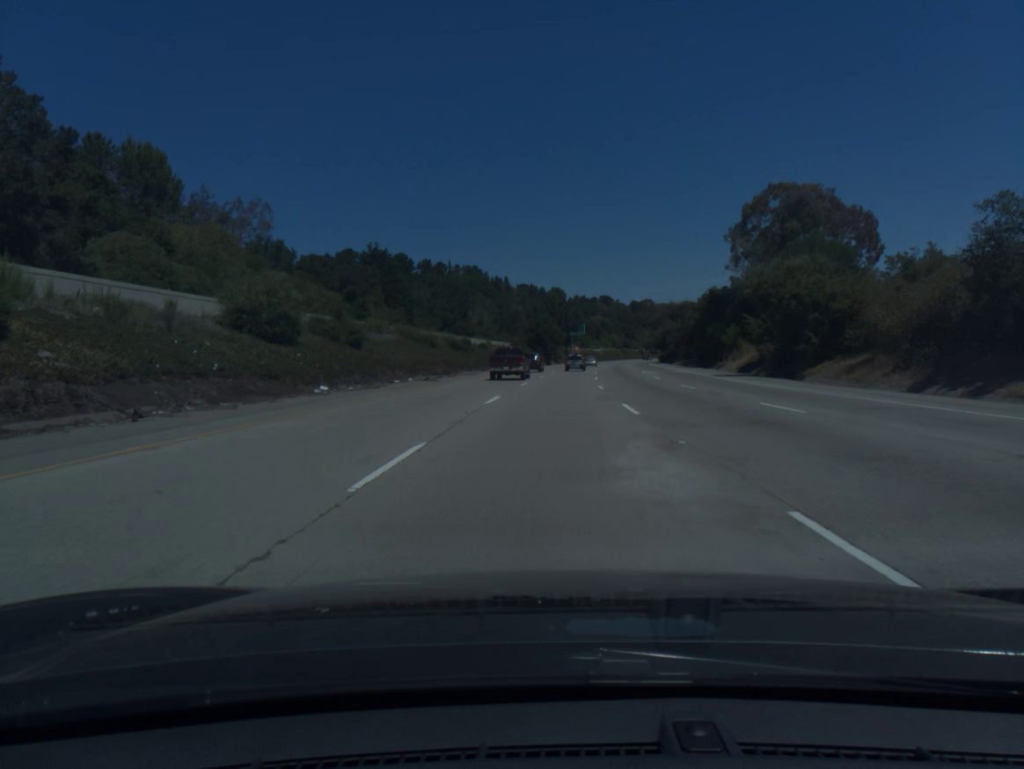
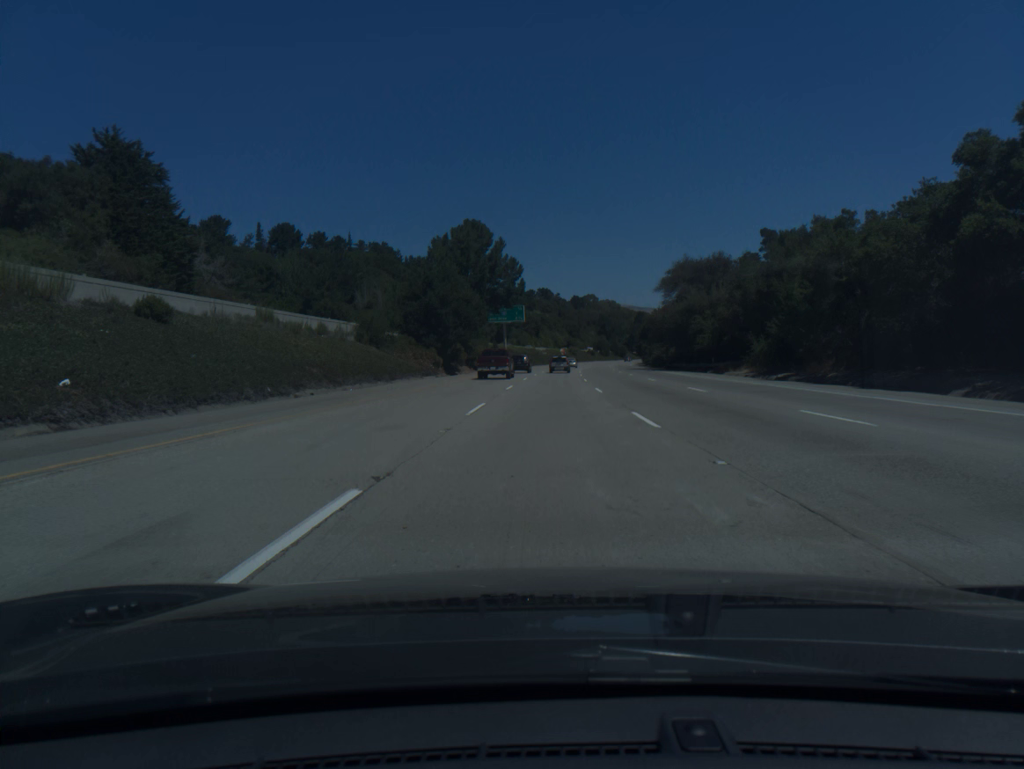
(+3.3, +76.5) m; +5°
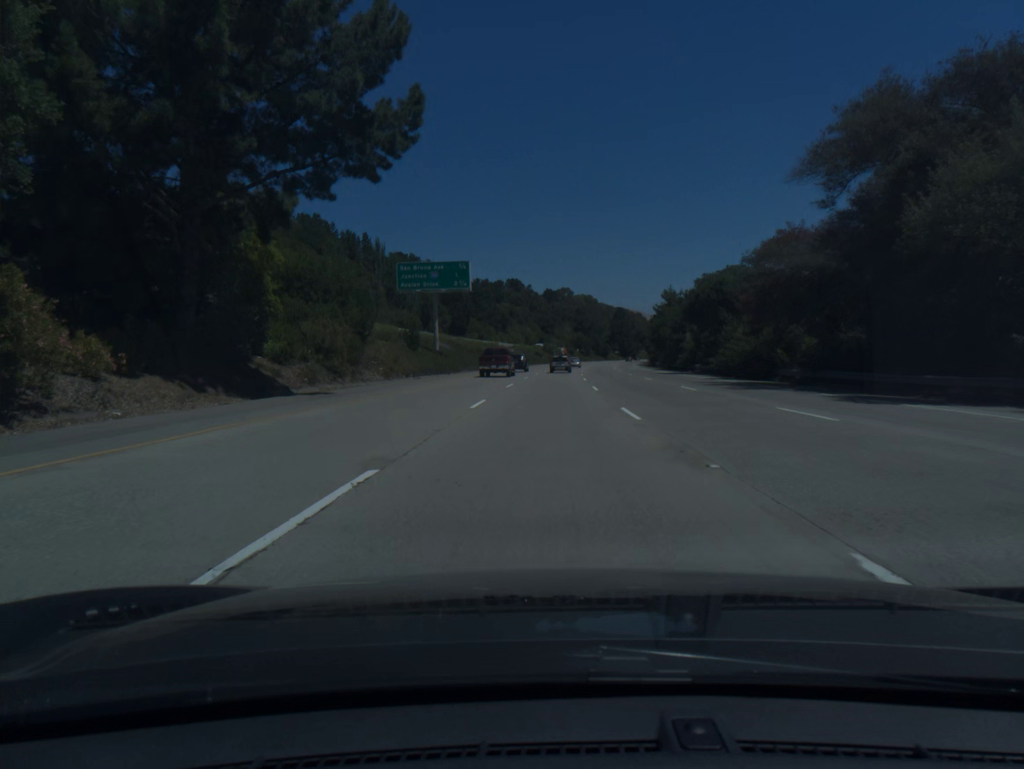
(+1.1, +57.4) m; +2°
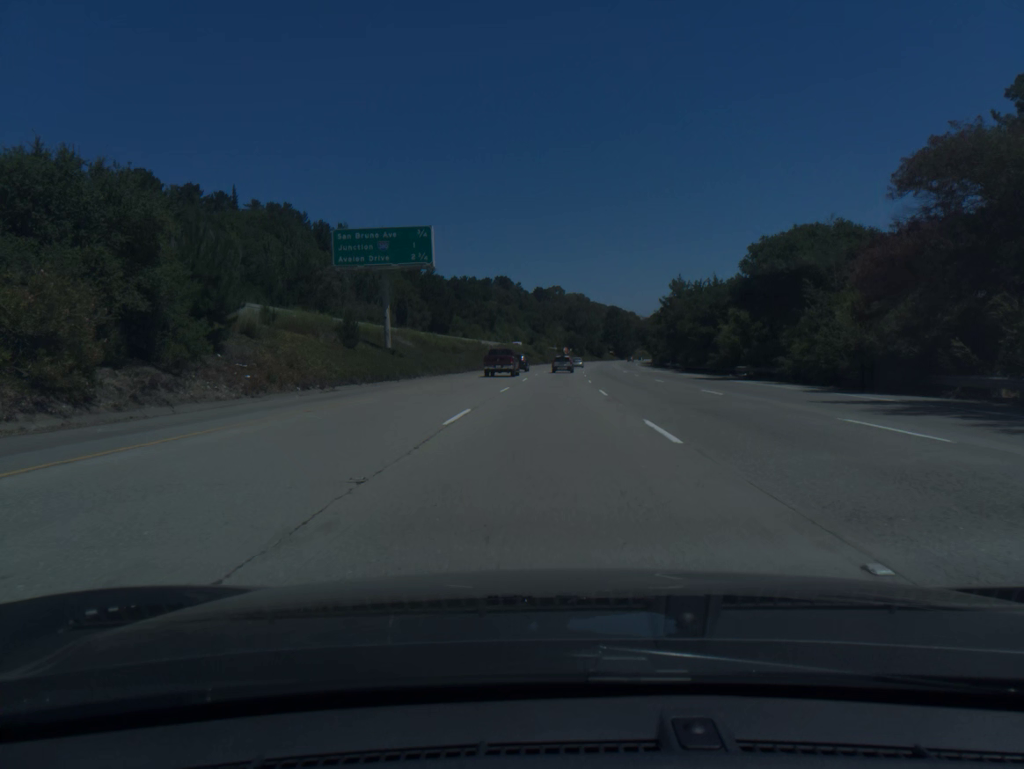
(+0.1, +19.1) m; +1°
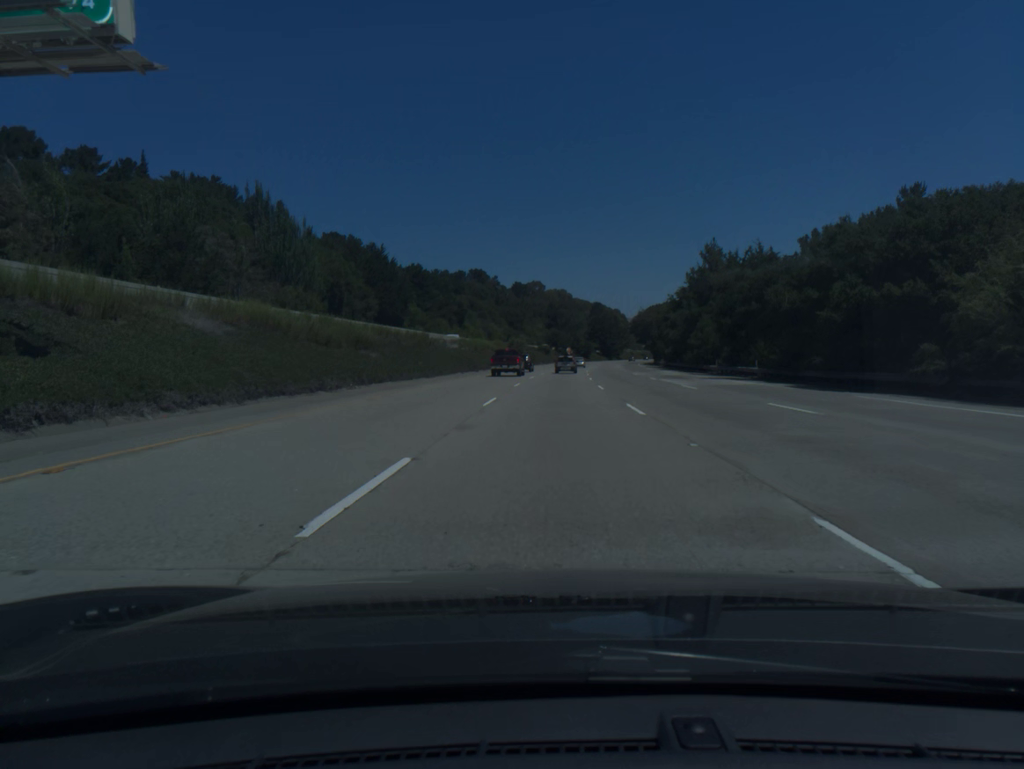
(+0.5, +38.1) m; +1°
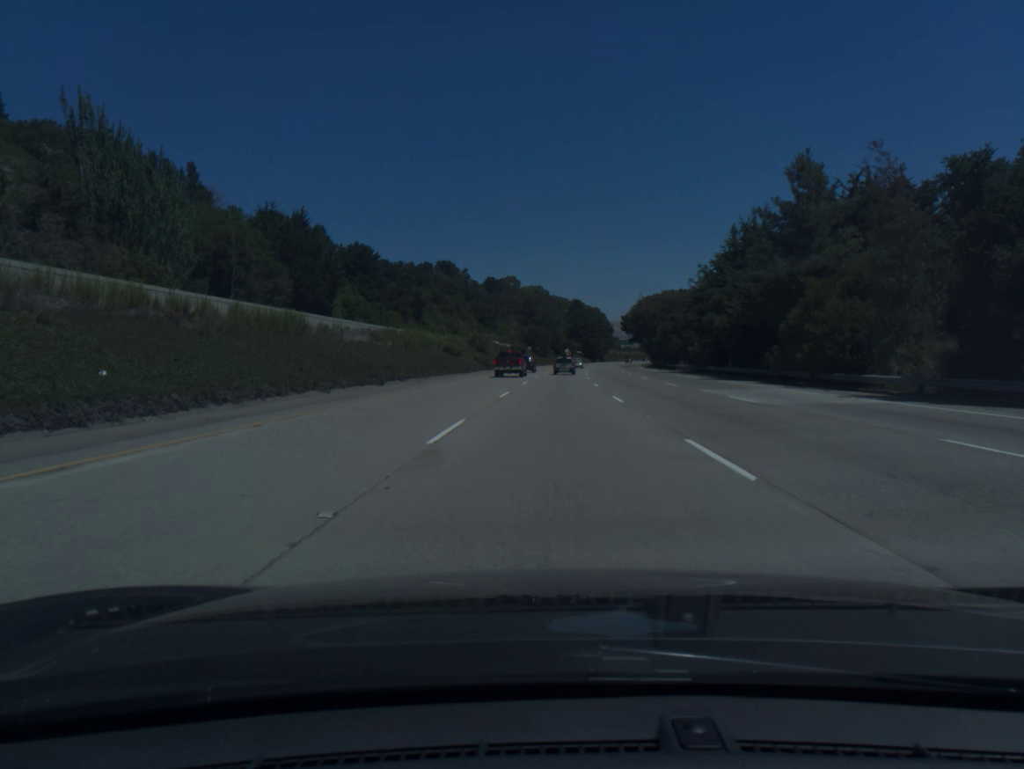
(+0.5, +38.0) m; +2°
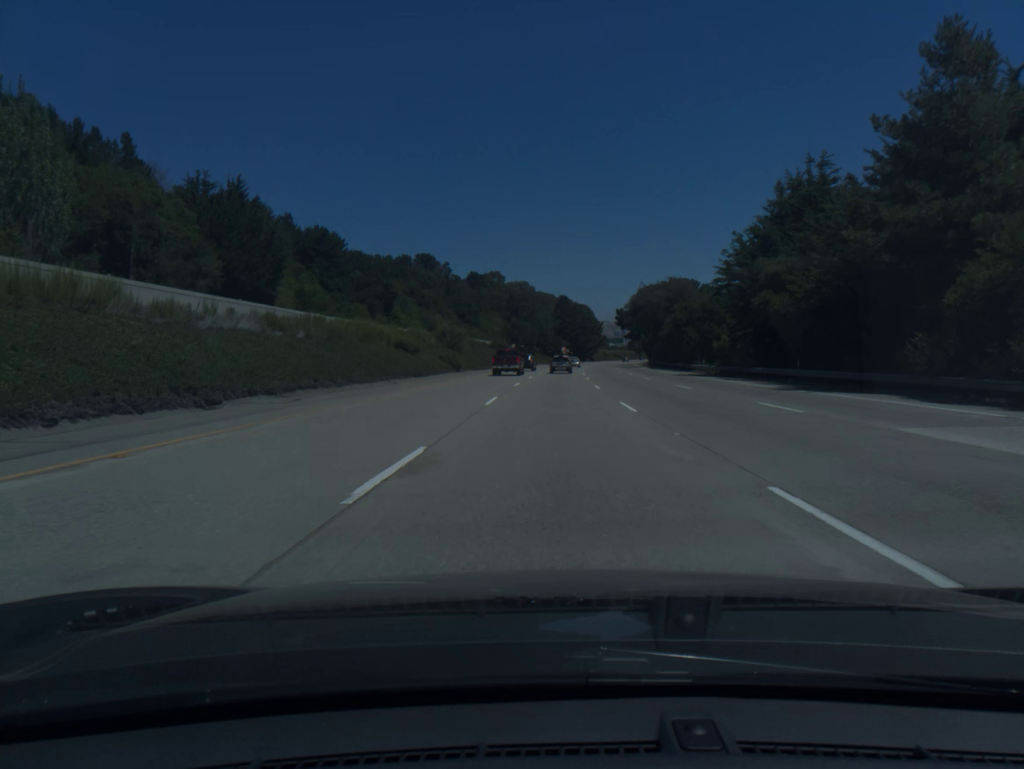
(+0.2, +19.0) m; +1°
